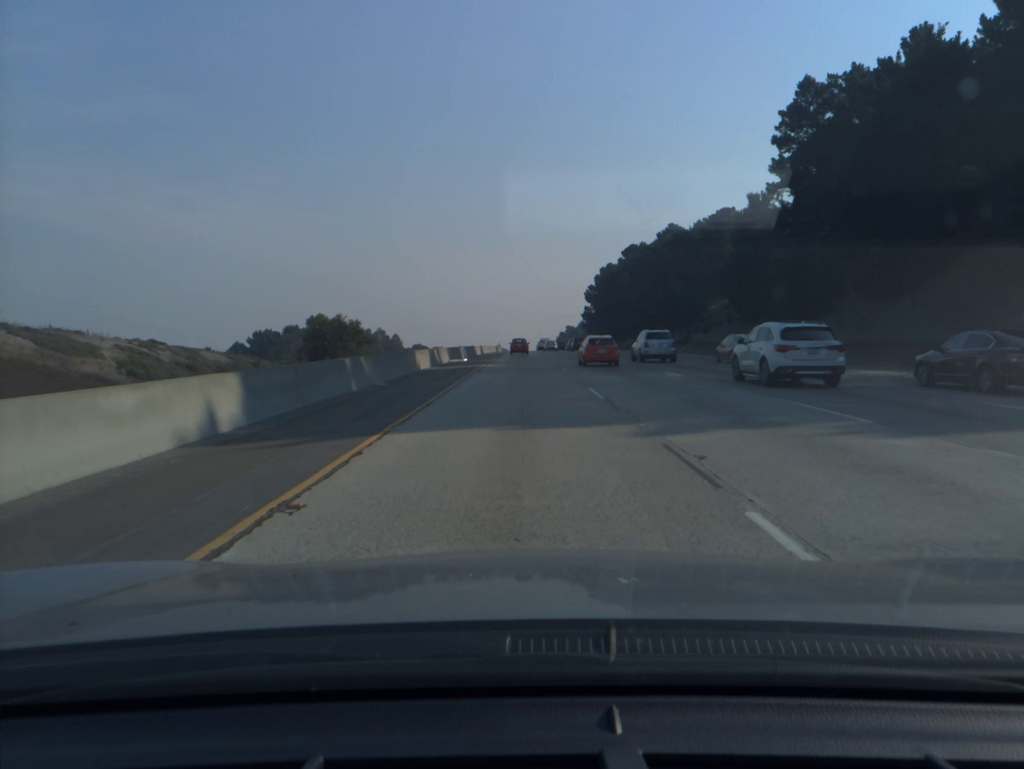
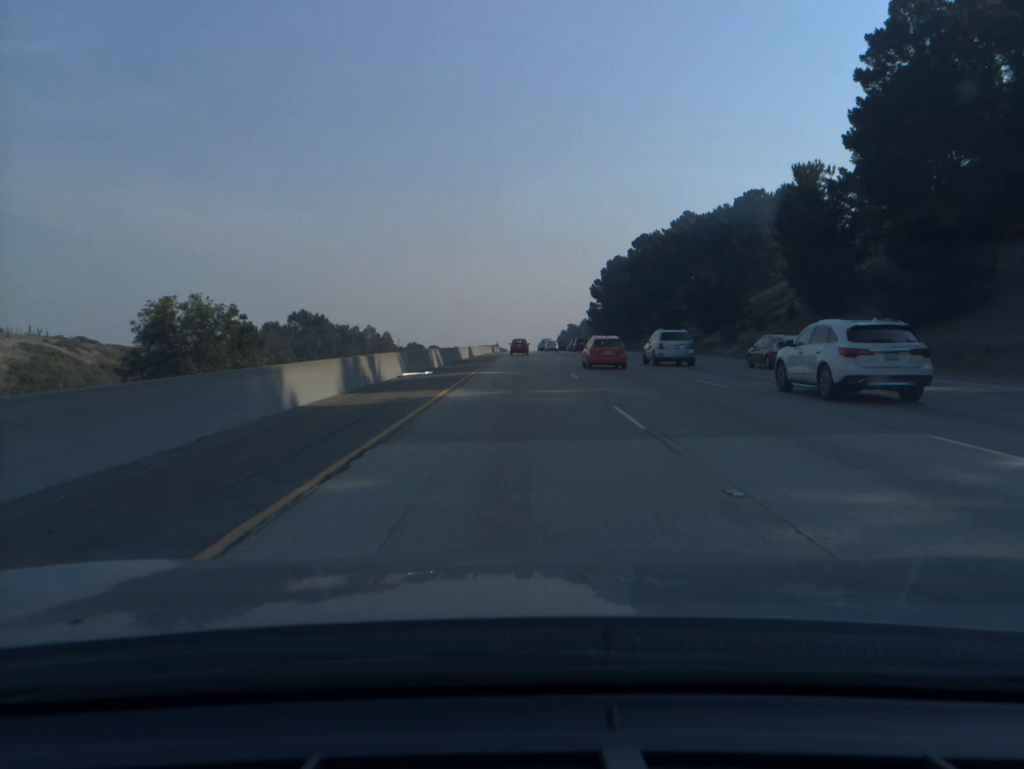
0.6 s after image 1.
(0.0, +20.2) m; 0°
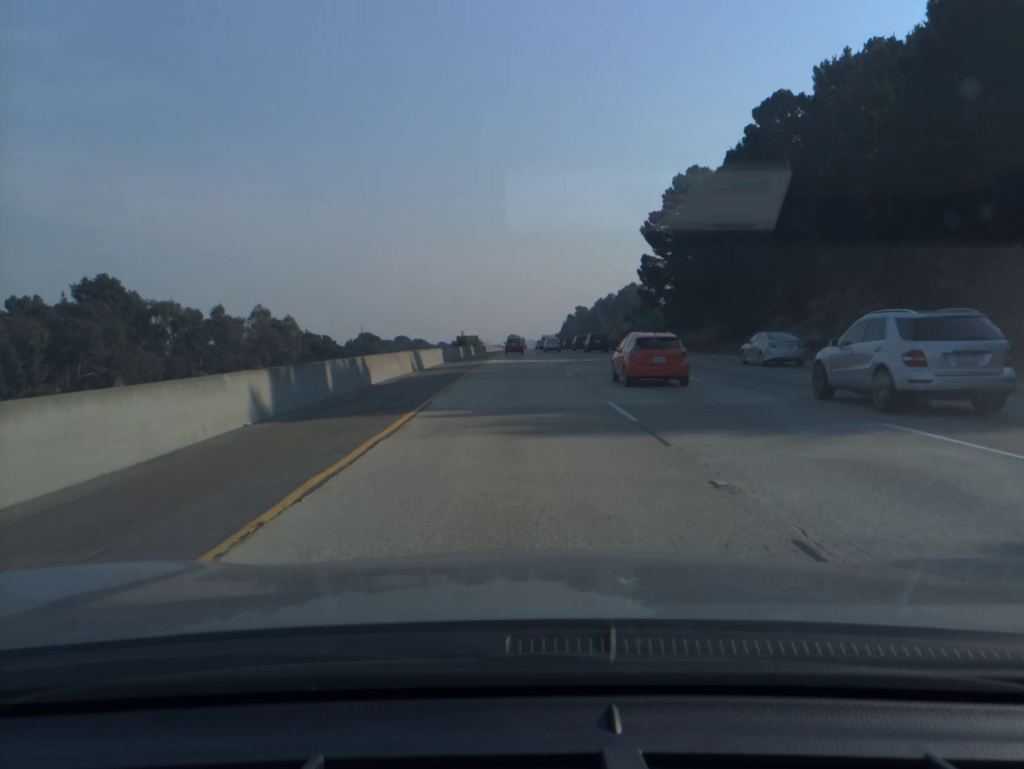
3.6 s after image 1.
(+0.3, +101.2) m; 0°
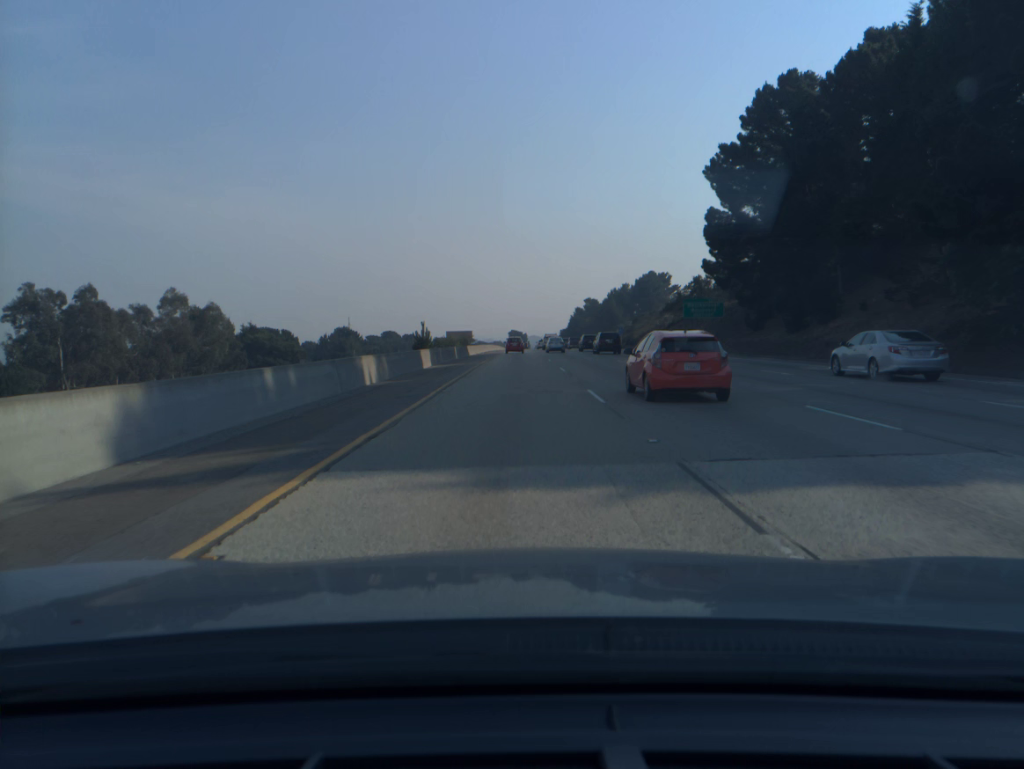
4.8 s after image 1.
(-0.1, +40.8) m; 0°
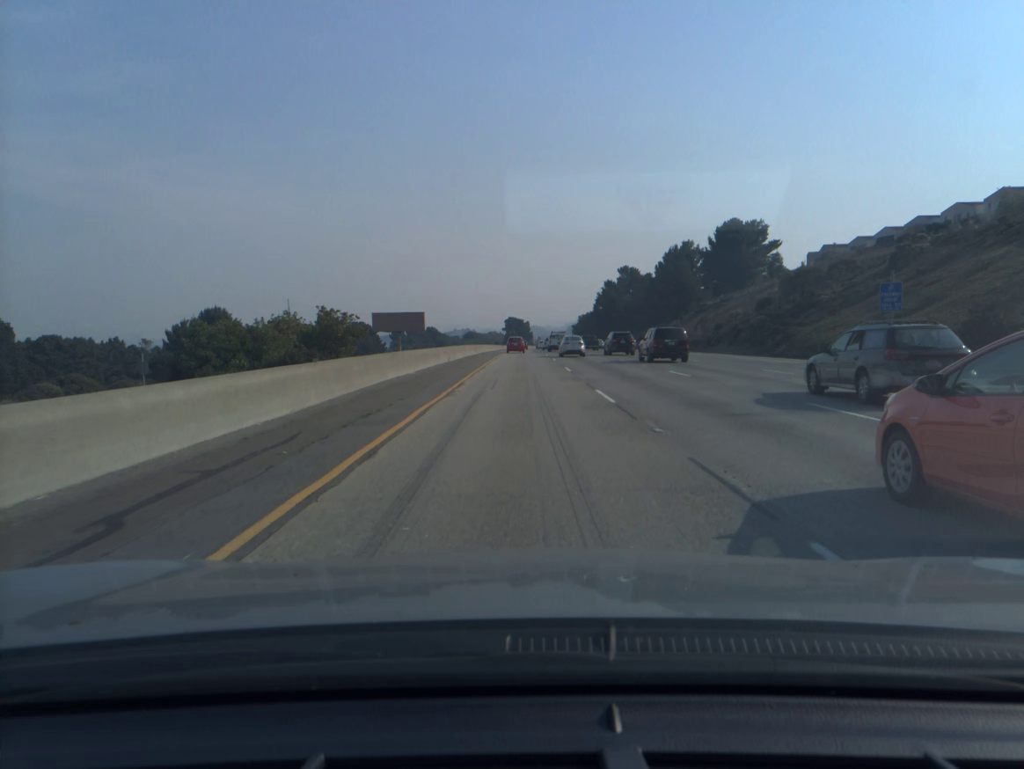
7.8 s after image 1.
(-0.3, +102.2) m; 0°
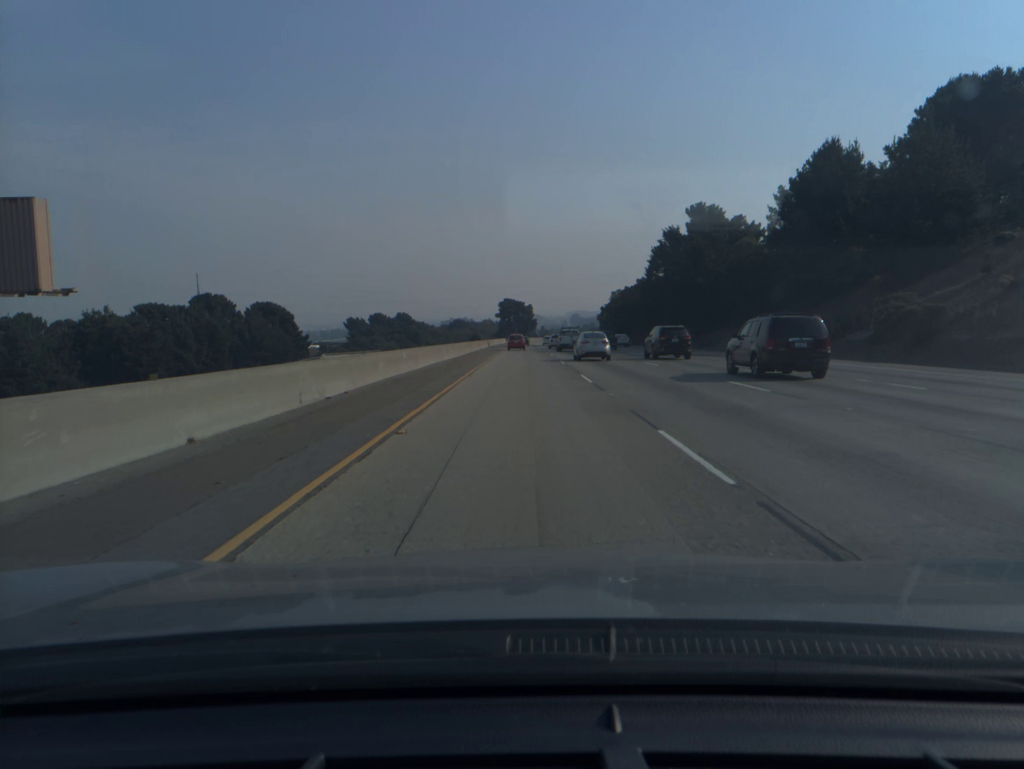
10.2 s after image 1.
(0.0, +82.0) m; 0°
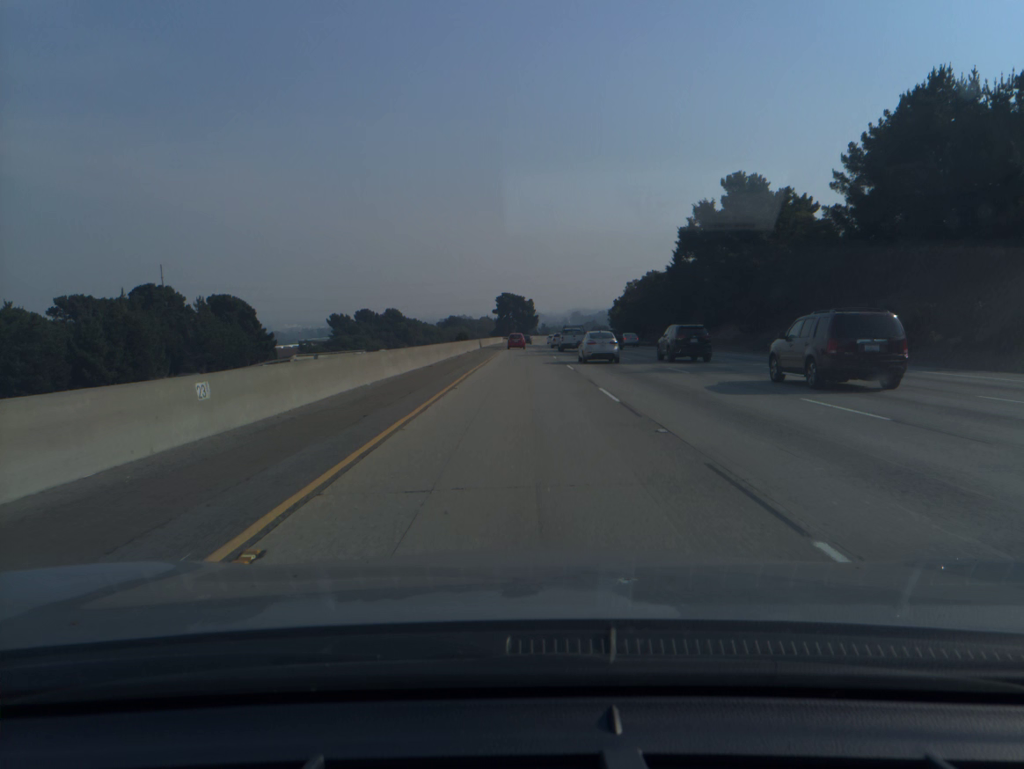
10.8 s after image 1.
(0.0, +20.4) m; 0°
